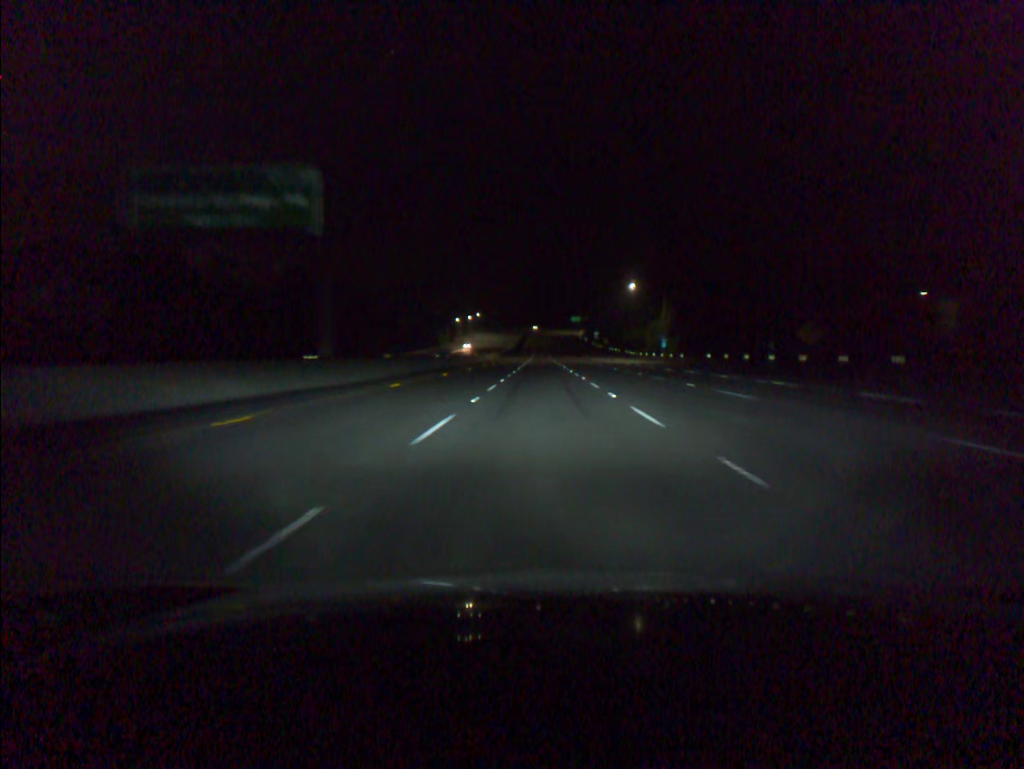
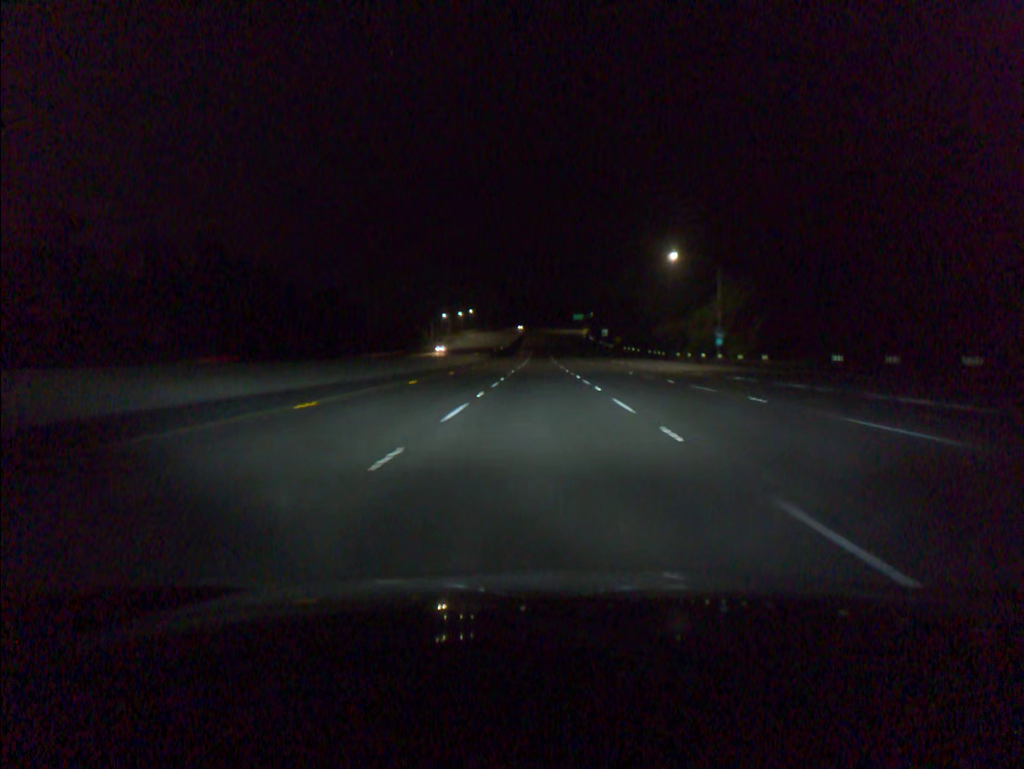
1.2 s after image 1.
(0.0, +39.3) m; 0°
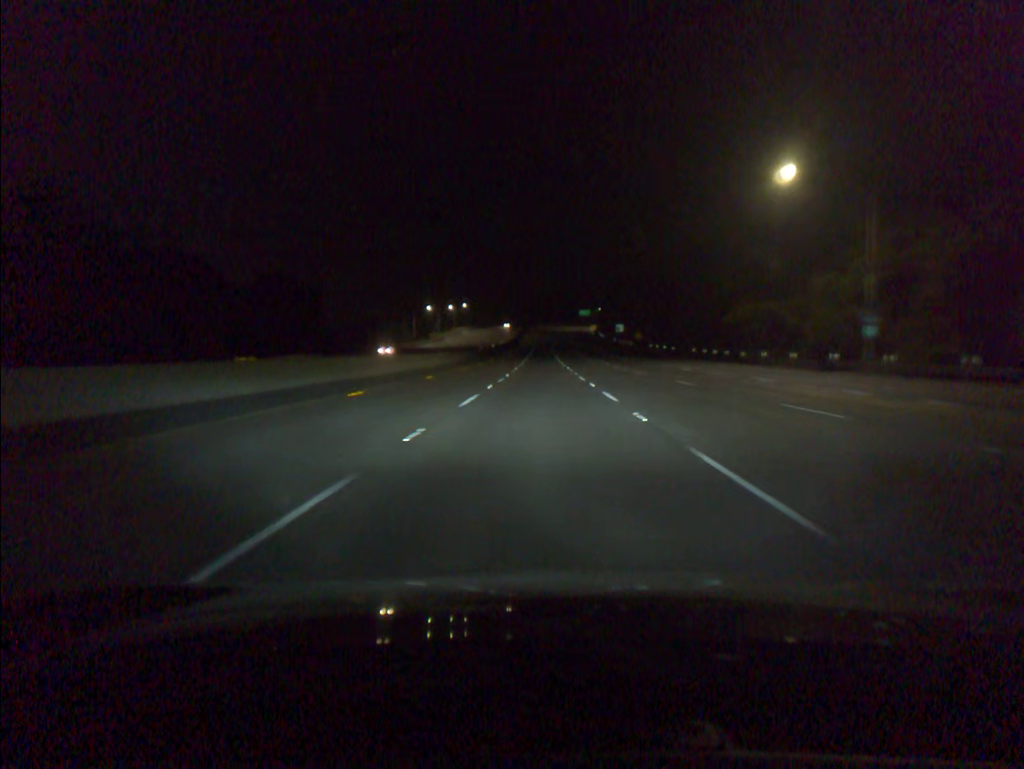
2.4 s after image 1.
(0.0, +39.3) m; 0°
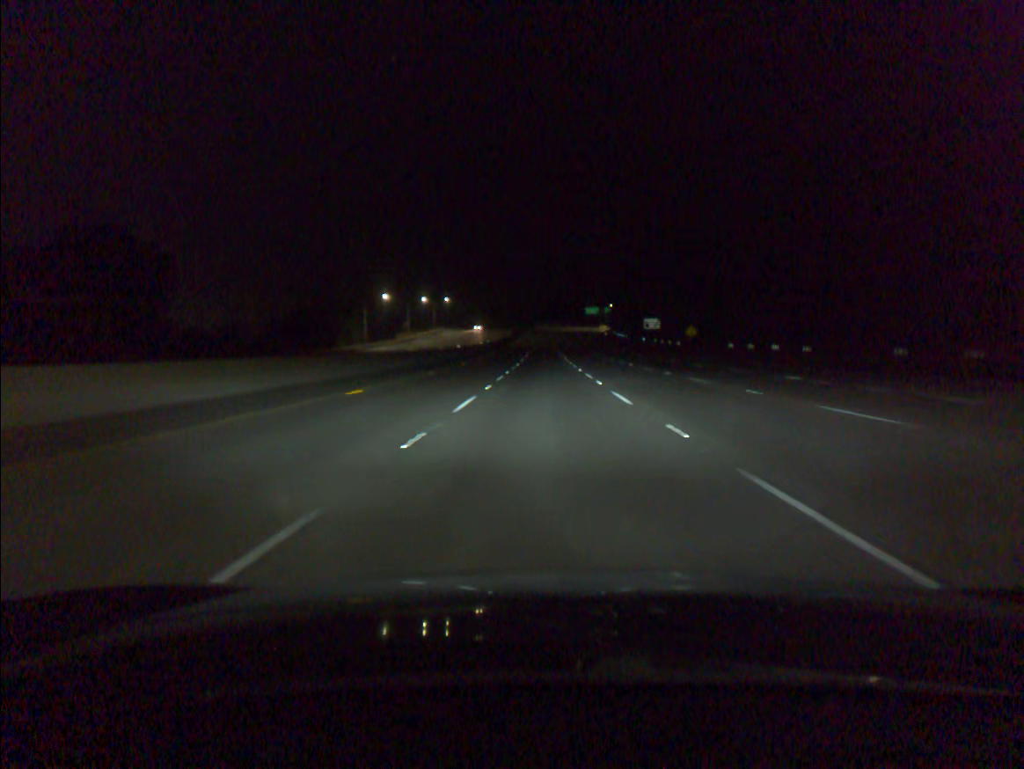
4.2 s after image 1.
(-0.1, +59.0) m; 0°
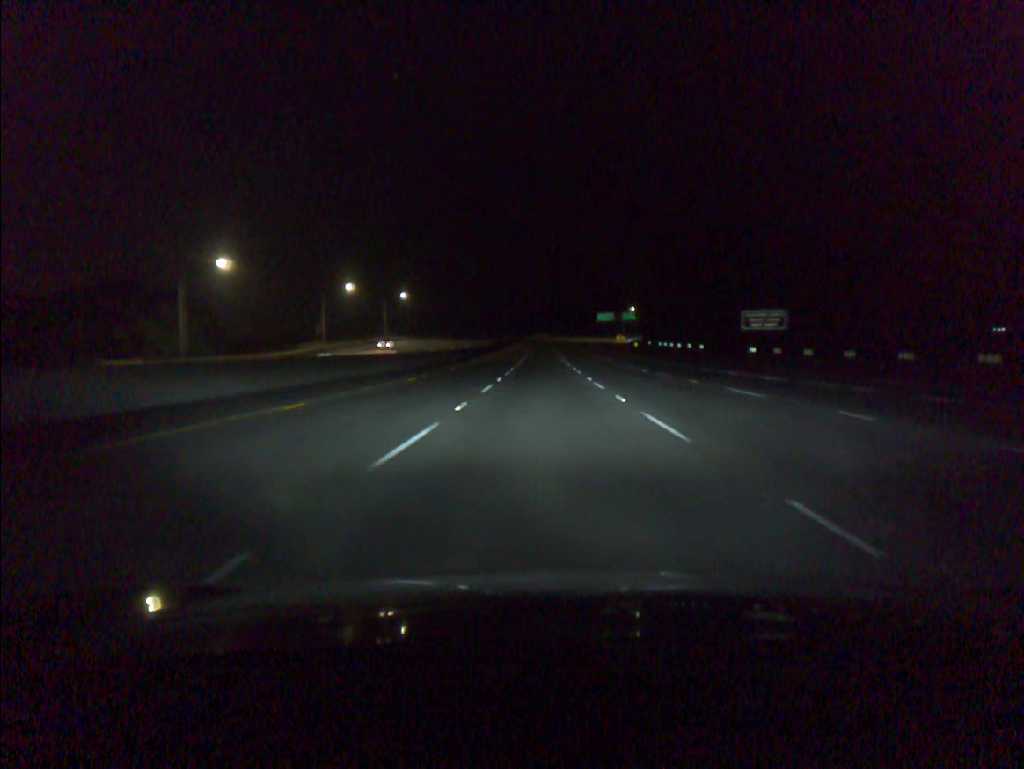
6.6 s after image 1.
(+0.2, +78.3) m; 0°
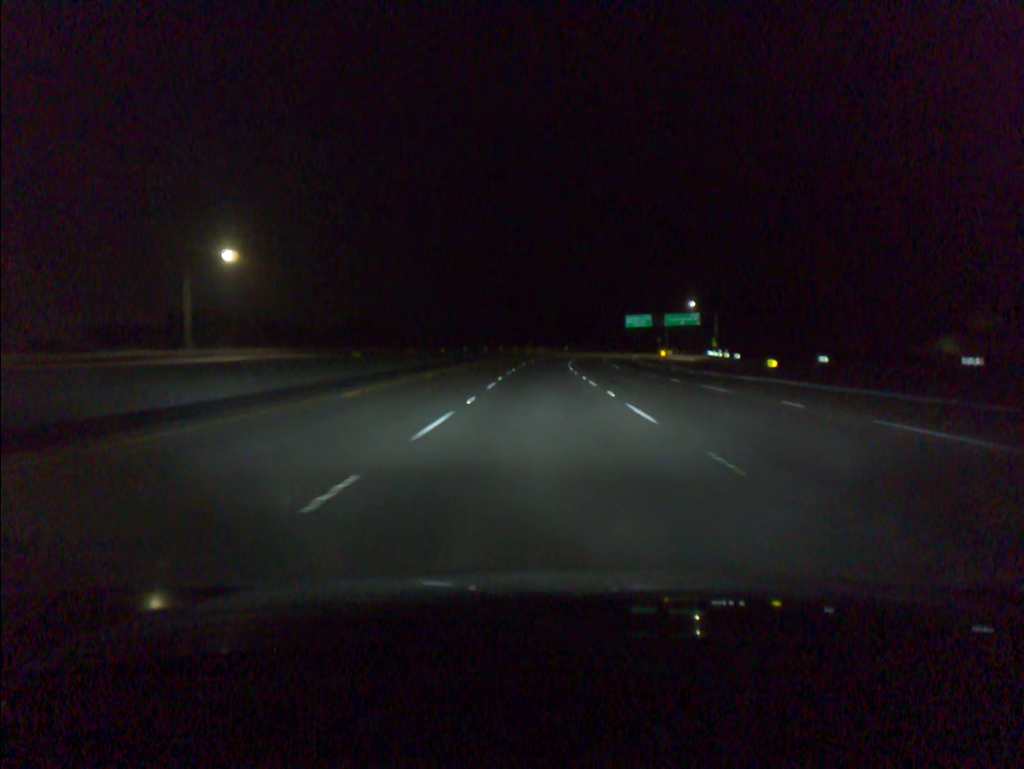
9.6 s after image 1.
(0.0, +96.8) m; 0°
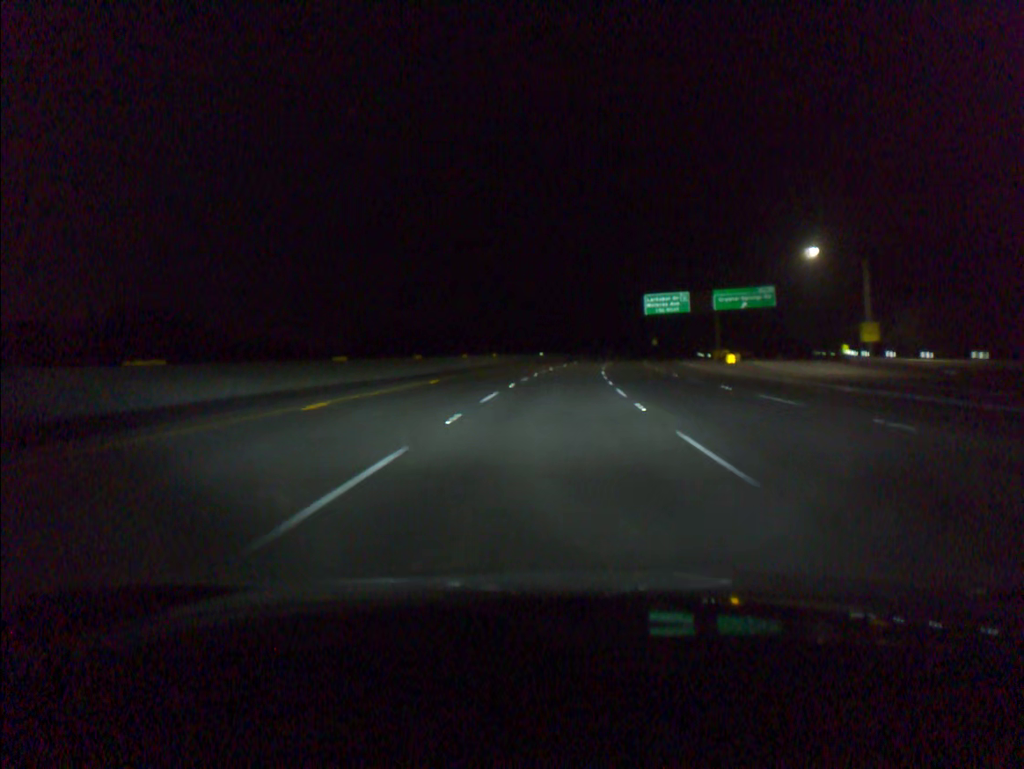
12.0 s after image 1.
(+0.8, +76.9) m; +3°
